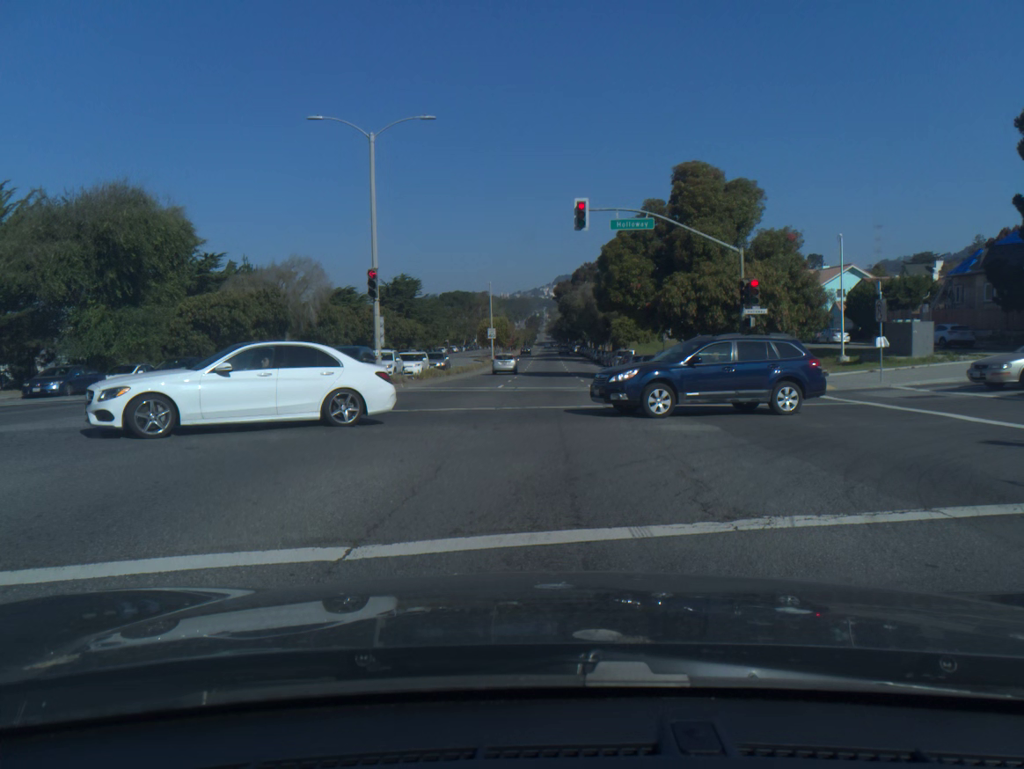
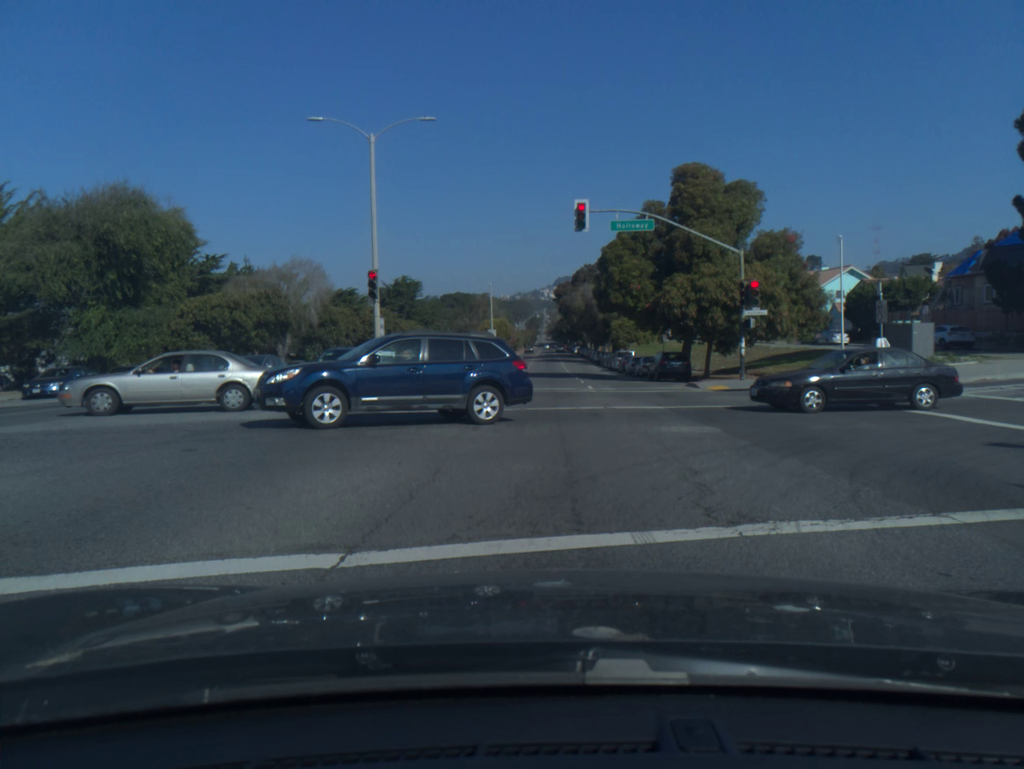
(0.0, +0.2) m; 0°
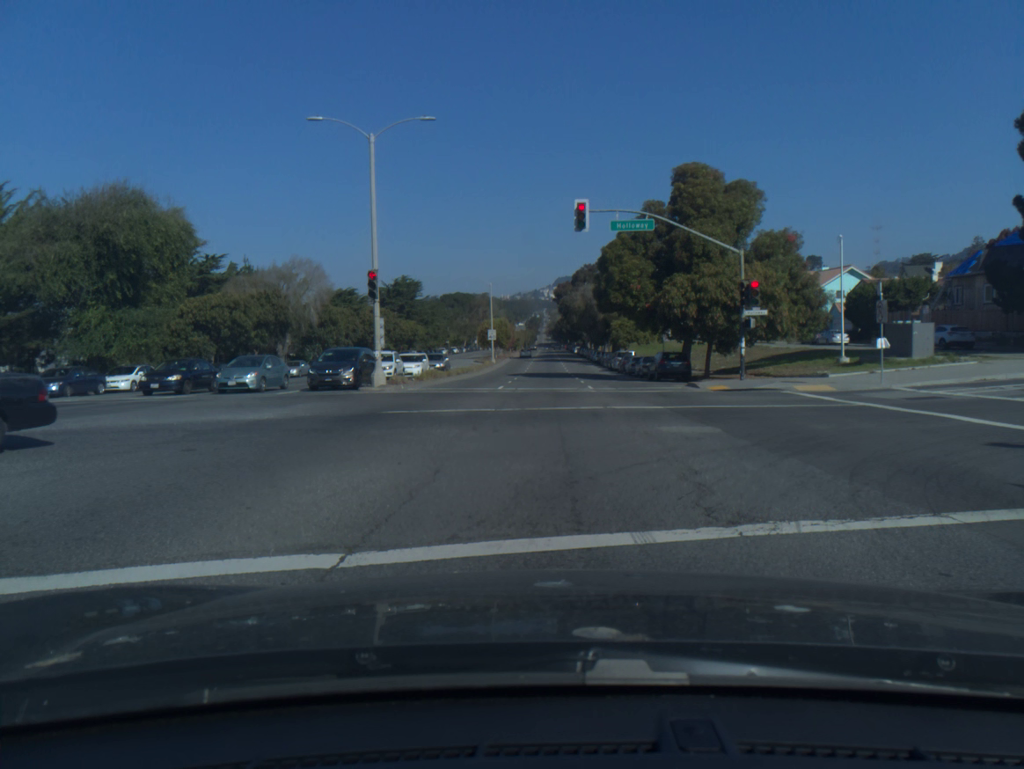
(0.0, 0.0) m; 0°
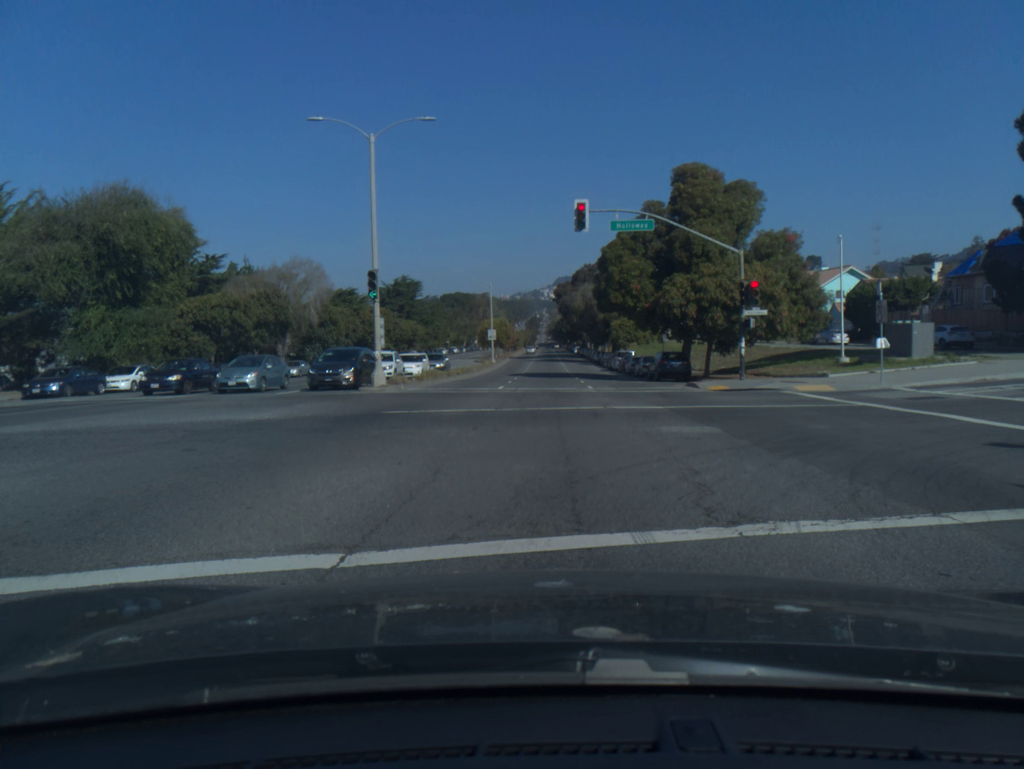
(0.0, 0.0) m; 0°
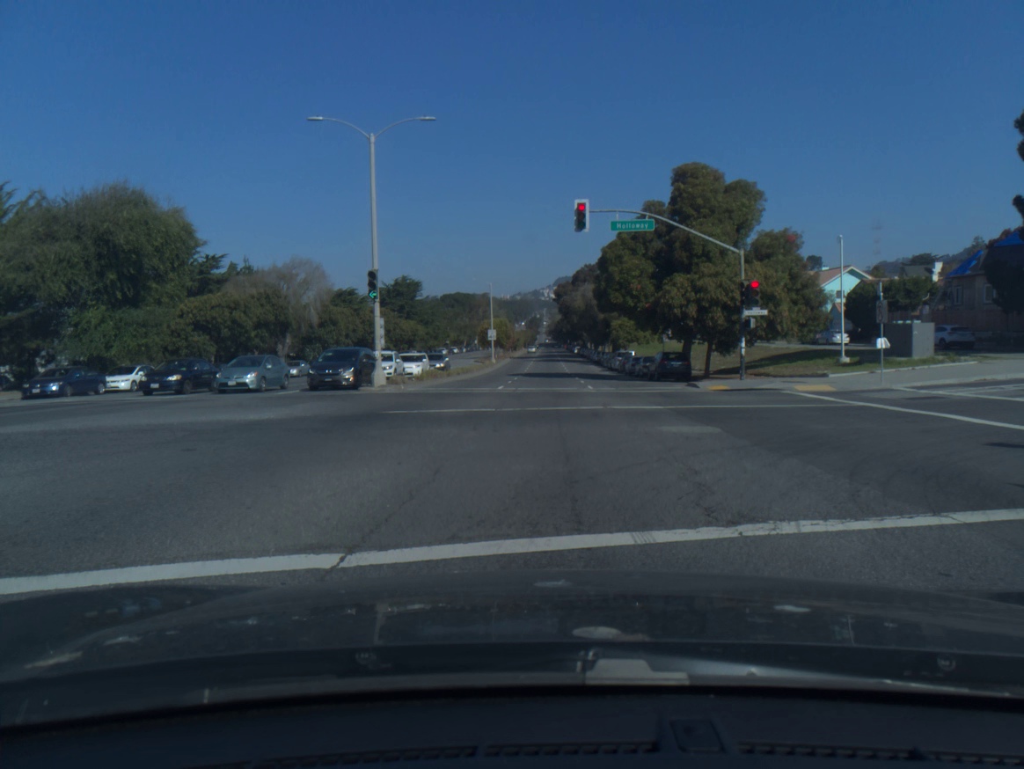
(0.0, 0.0) m; 0°
